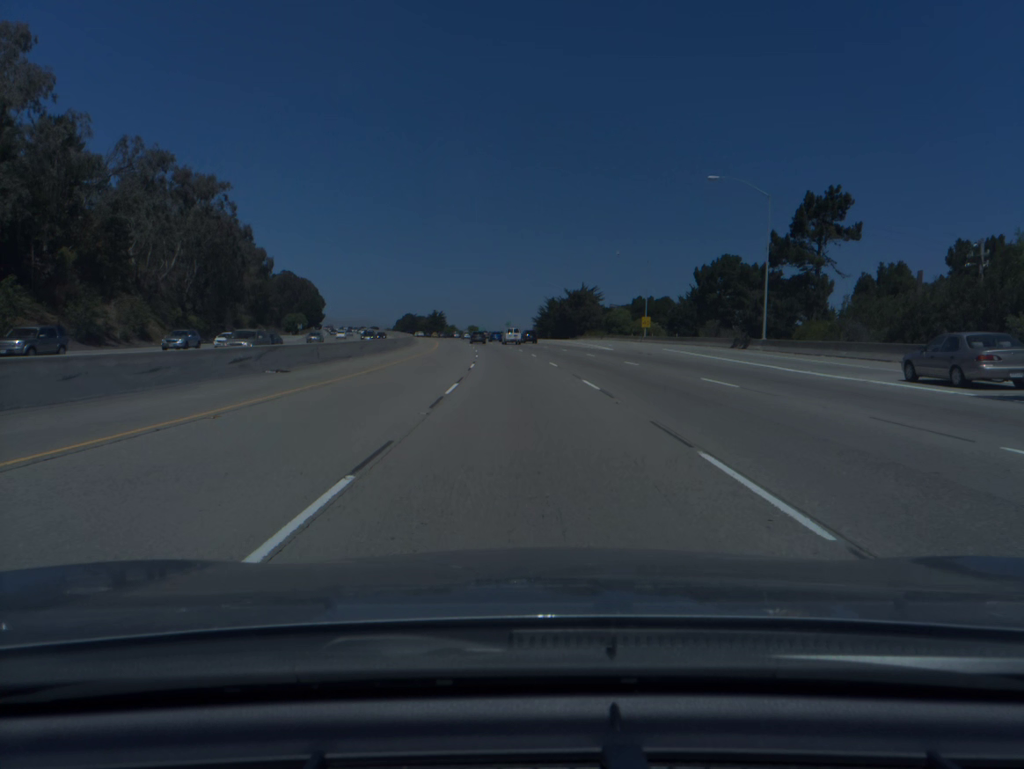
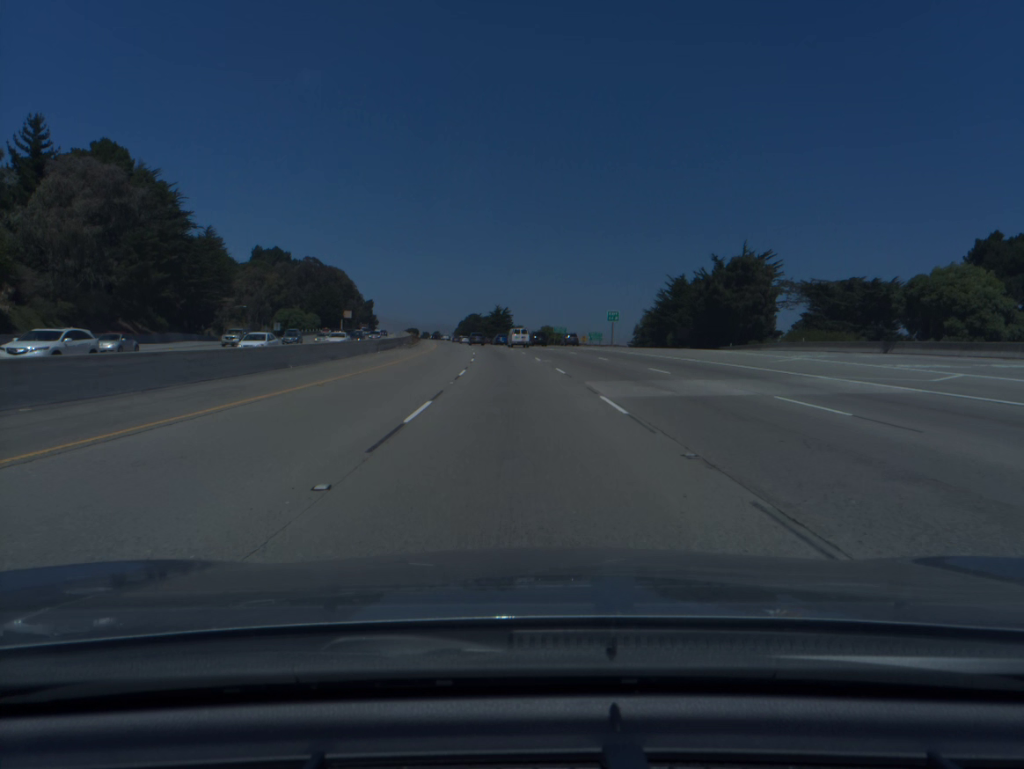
(-4.4, +93.7) m; -6°
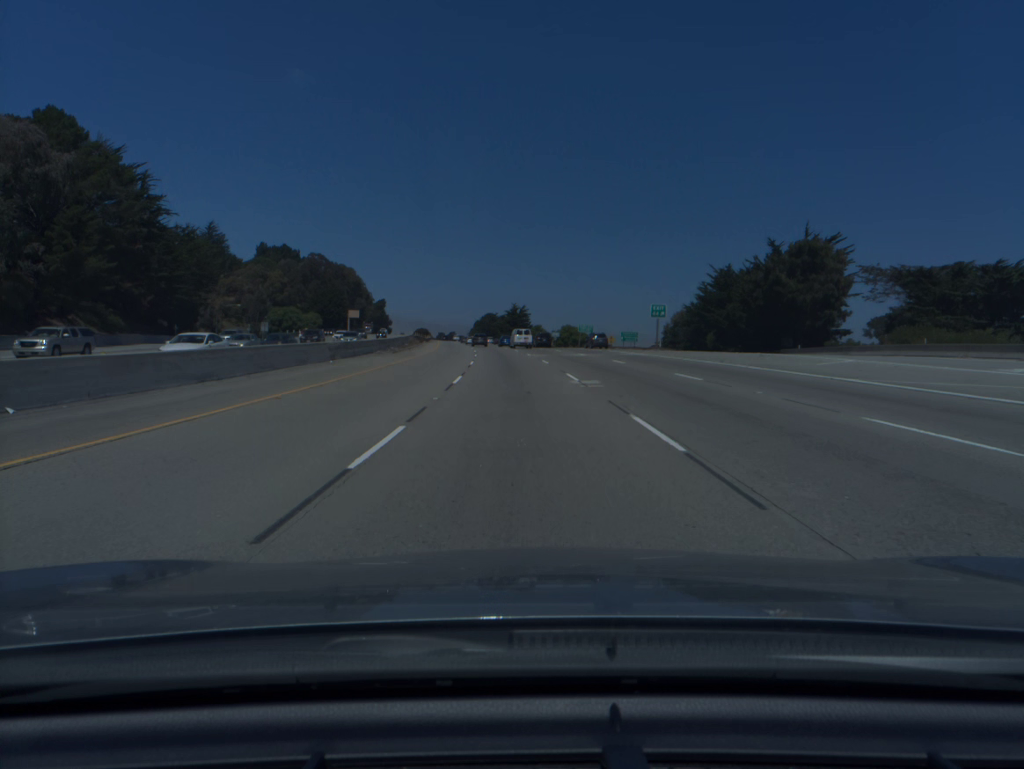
(-0.2, +18.8) m; -1°
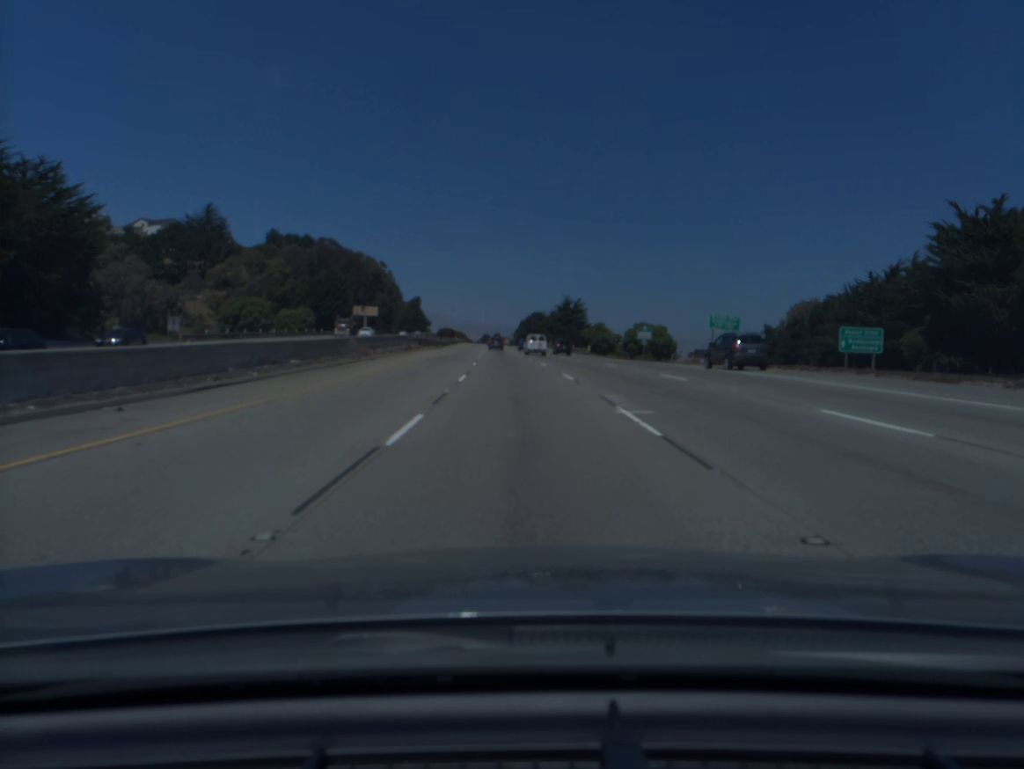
(-1.7, +56.5) m; -4°
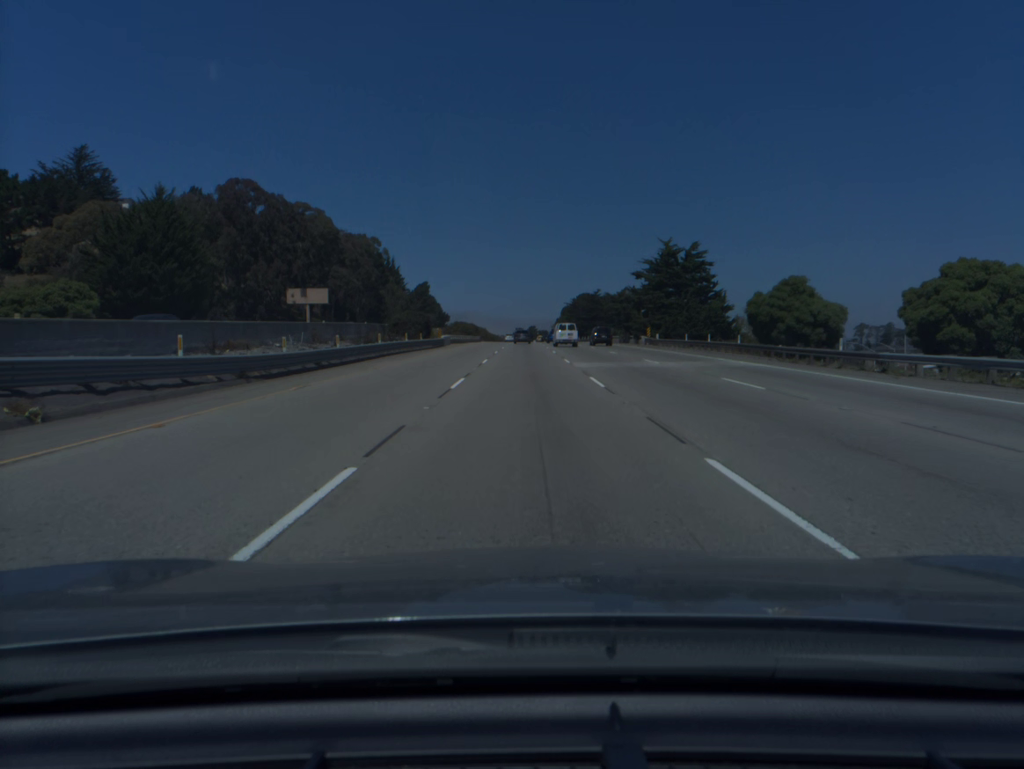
(-3.2, +93.7) m; -3°
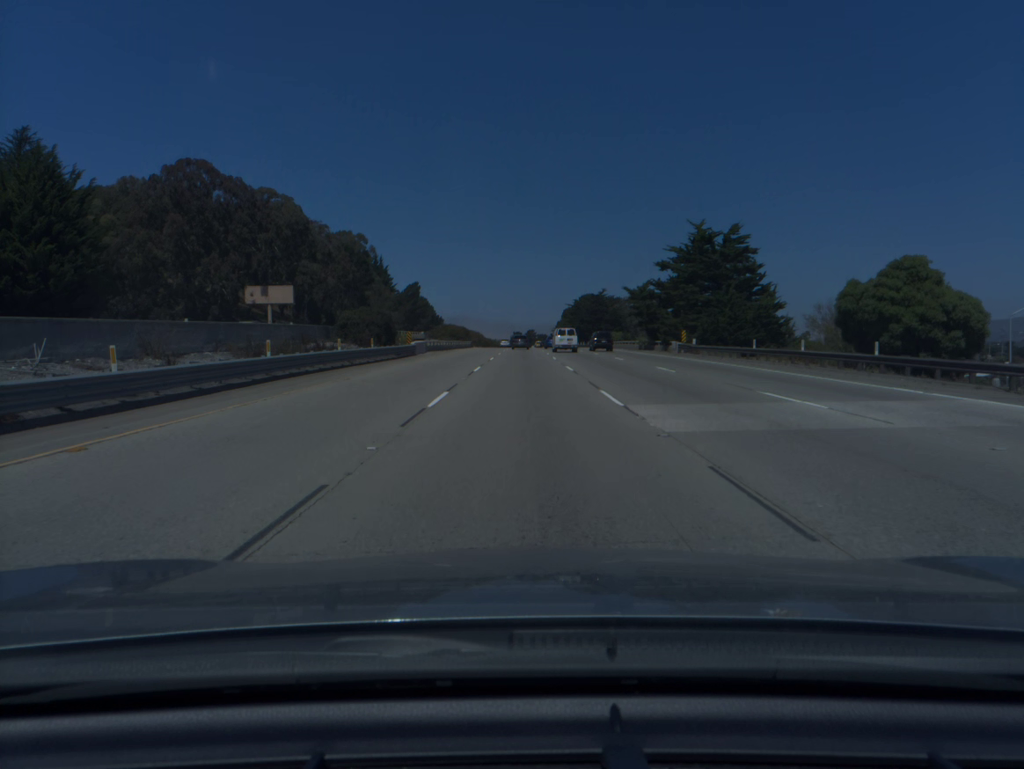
(0.0, +18.4) m; 0°
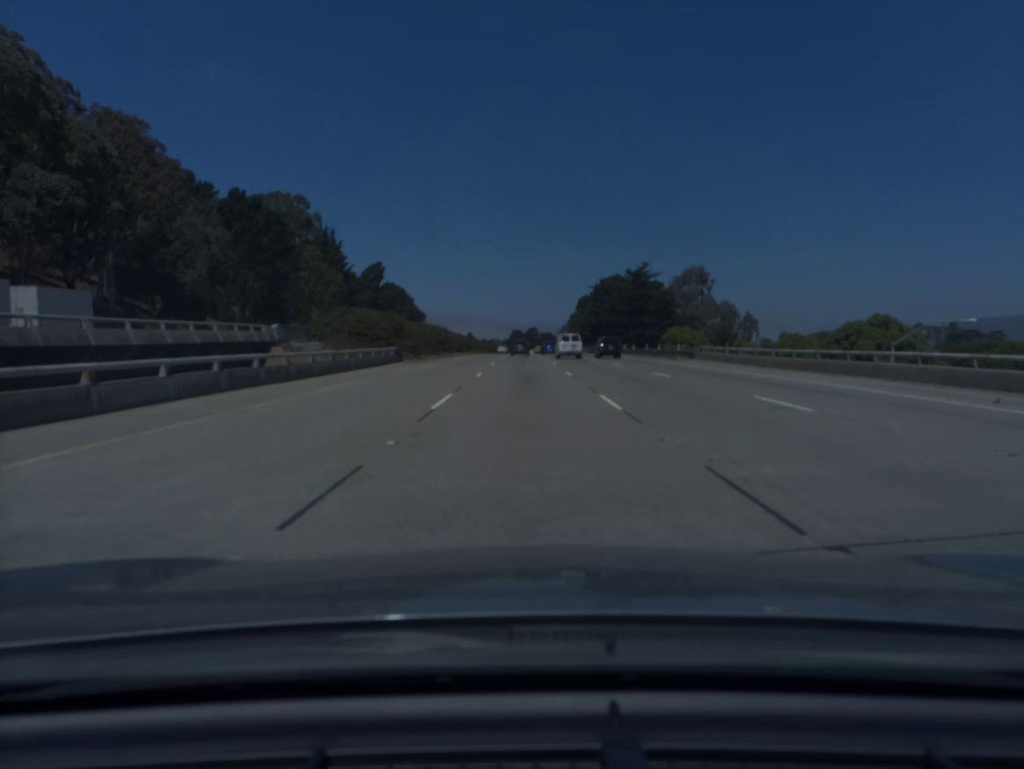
(-0.1, +73.0) m; 0°
